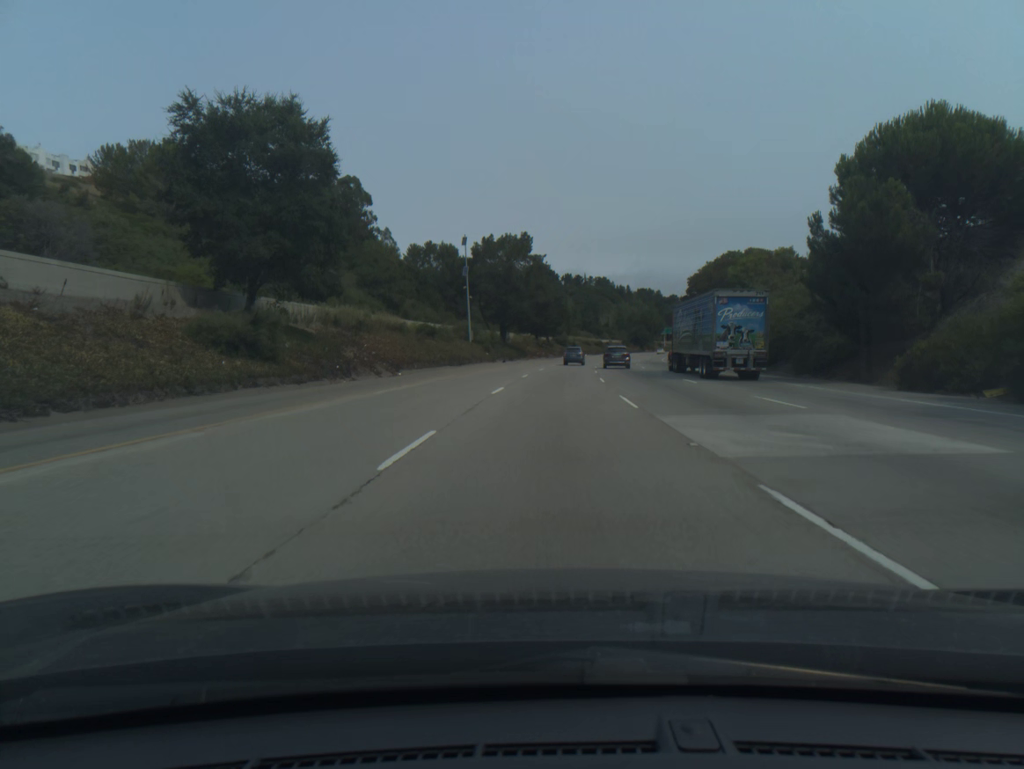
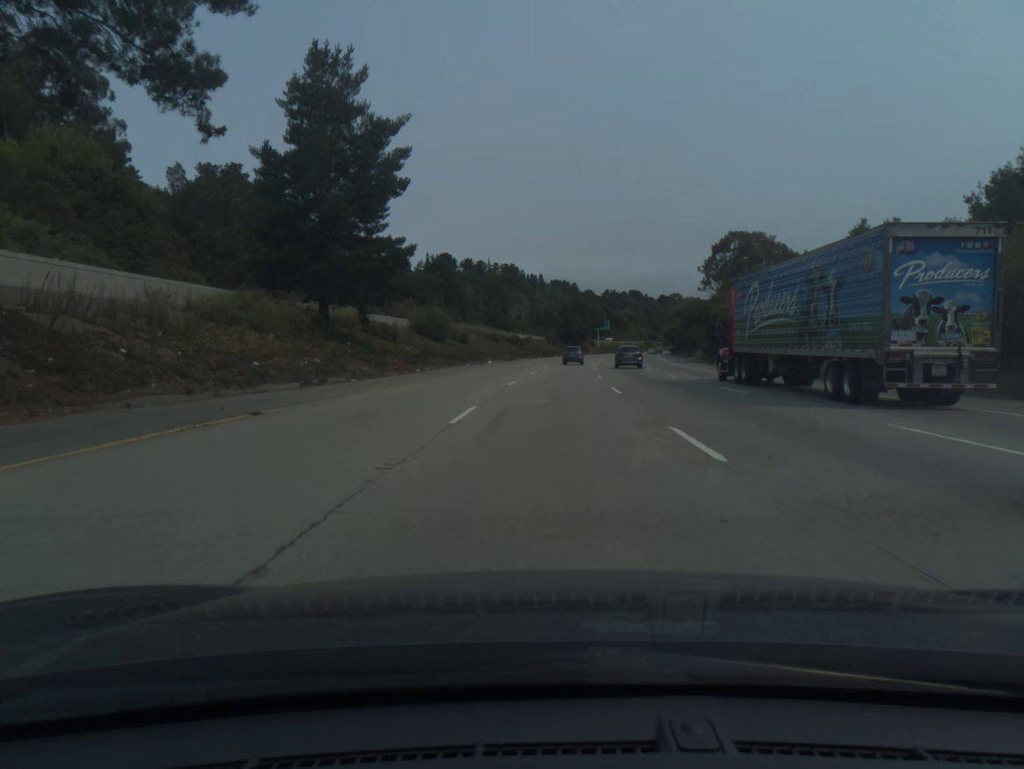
(+5.7, +96.3) m; +7°
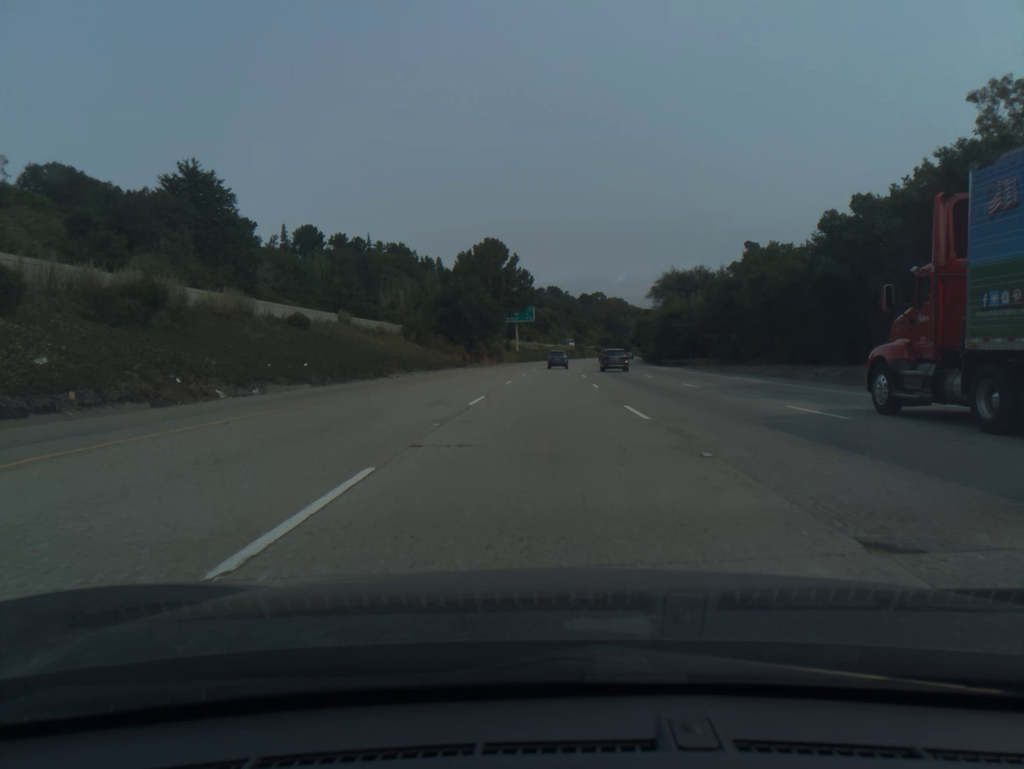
(+5.8, +96.7) m; +6°
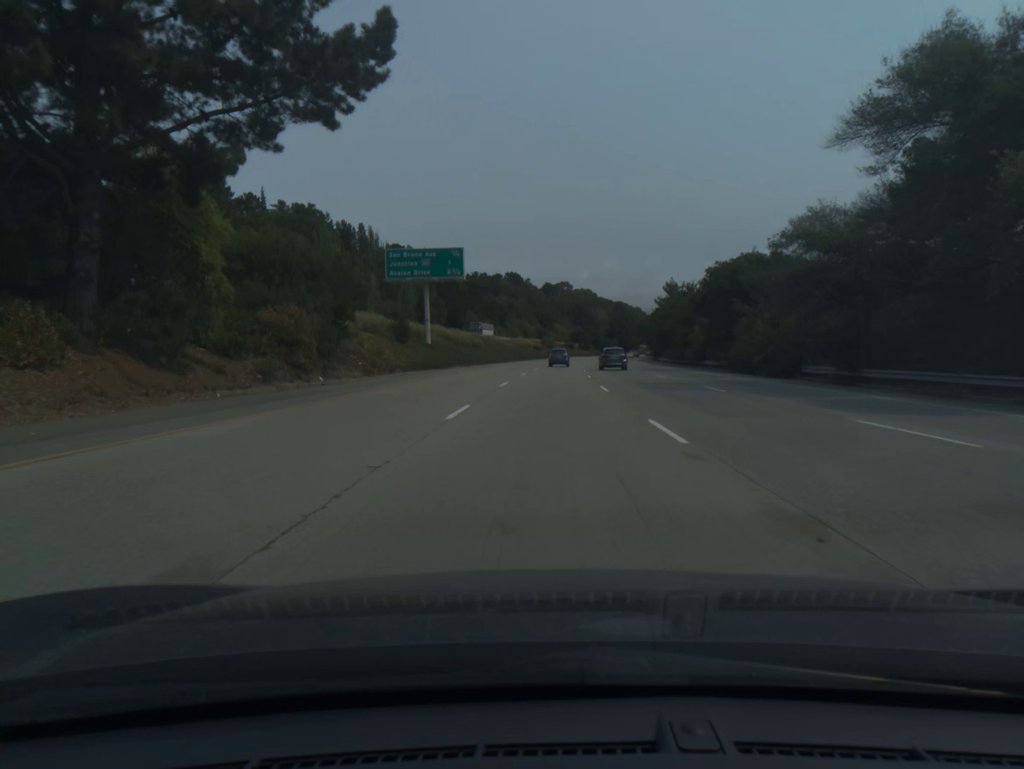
(+2.0, +77.6) m; +3°
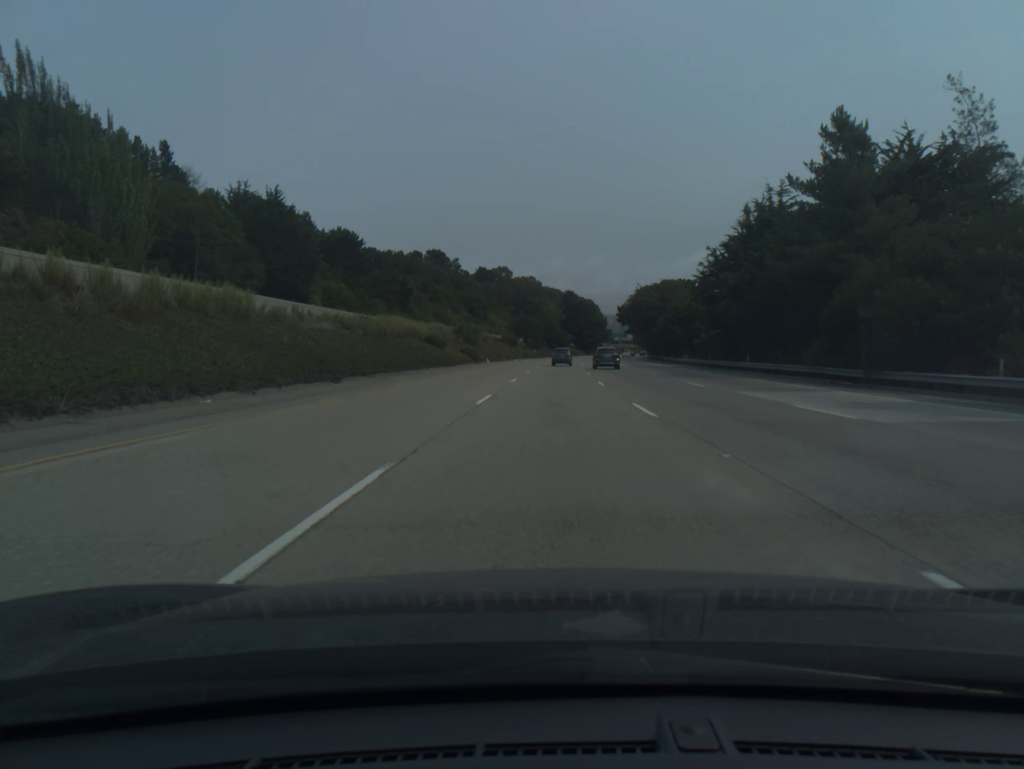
(+3.5, +97.5) m; +4°
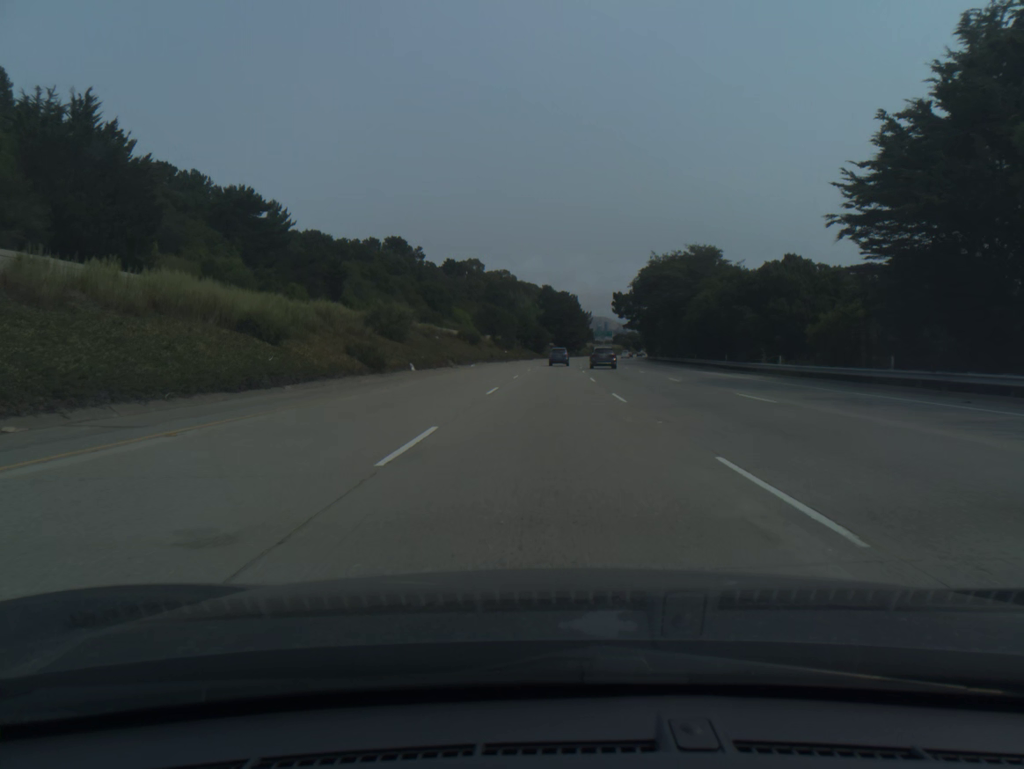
(+0.6, +39.2) m; +2°
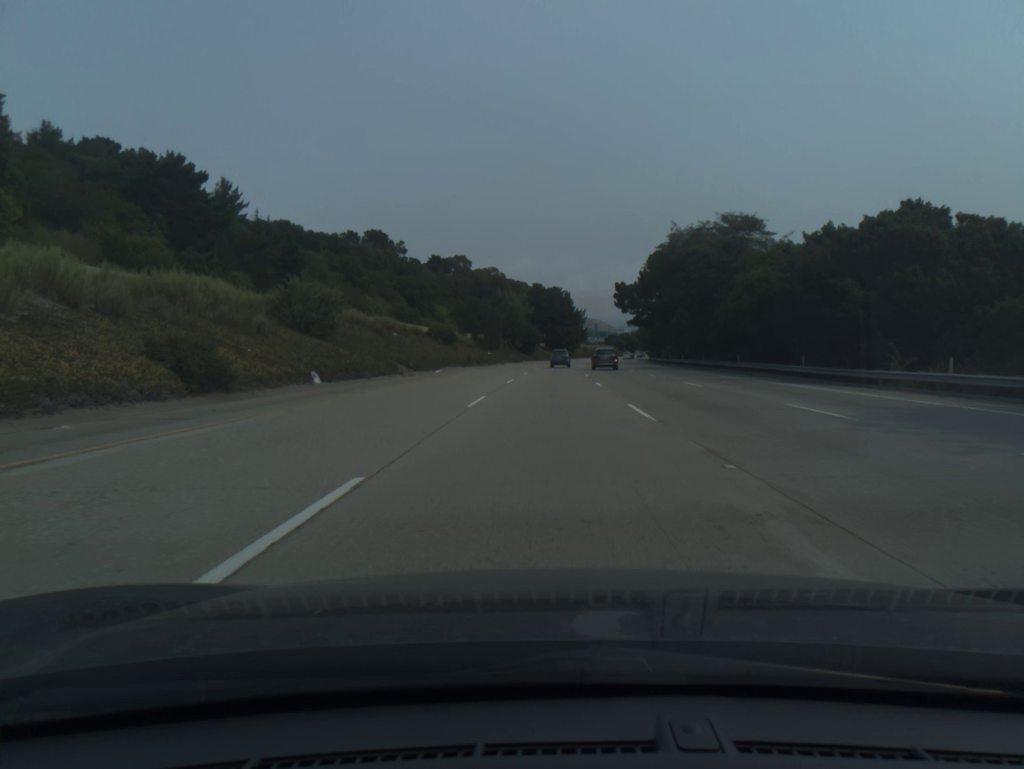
(+0.1, +19.6) m; +1°
